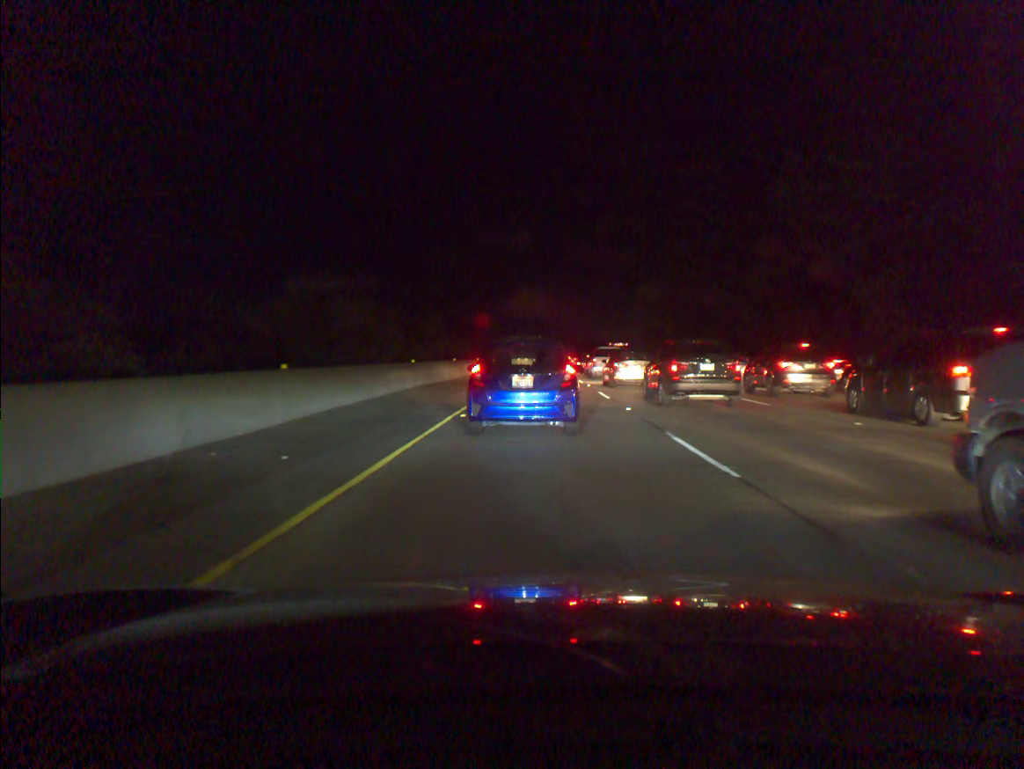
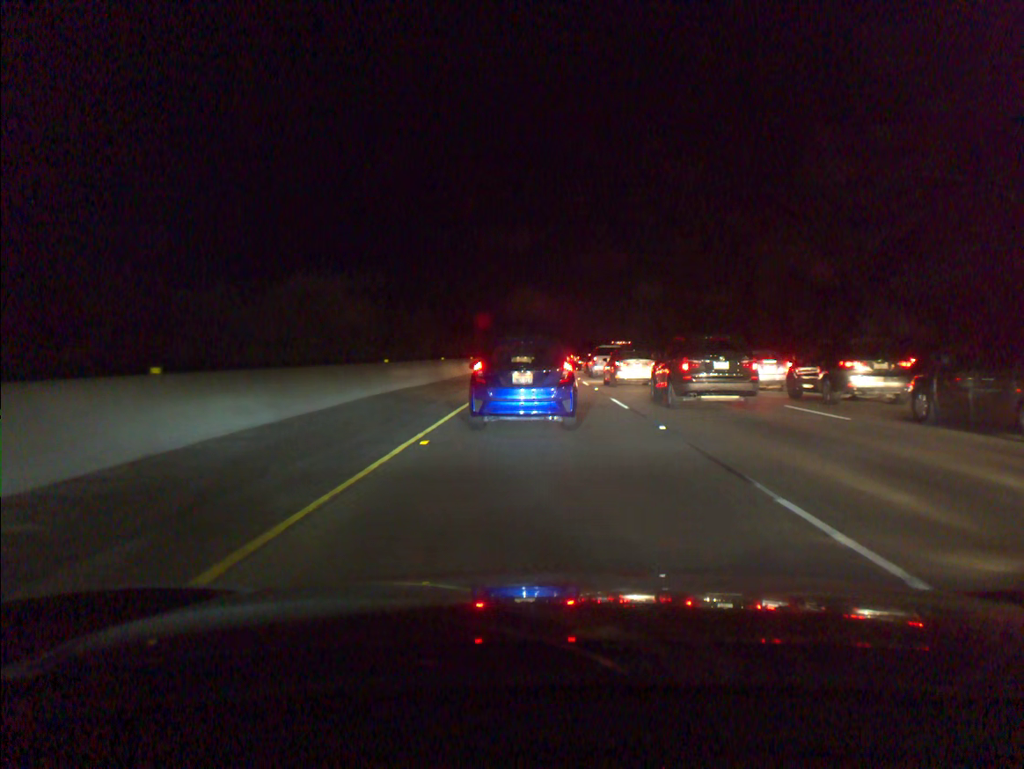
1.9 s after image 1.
(0.0, +5.2) m; 0°
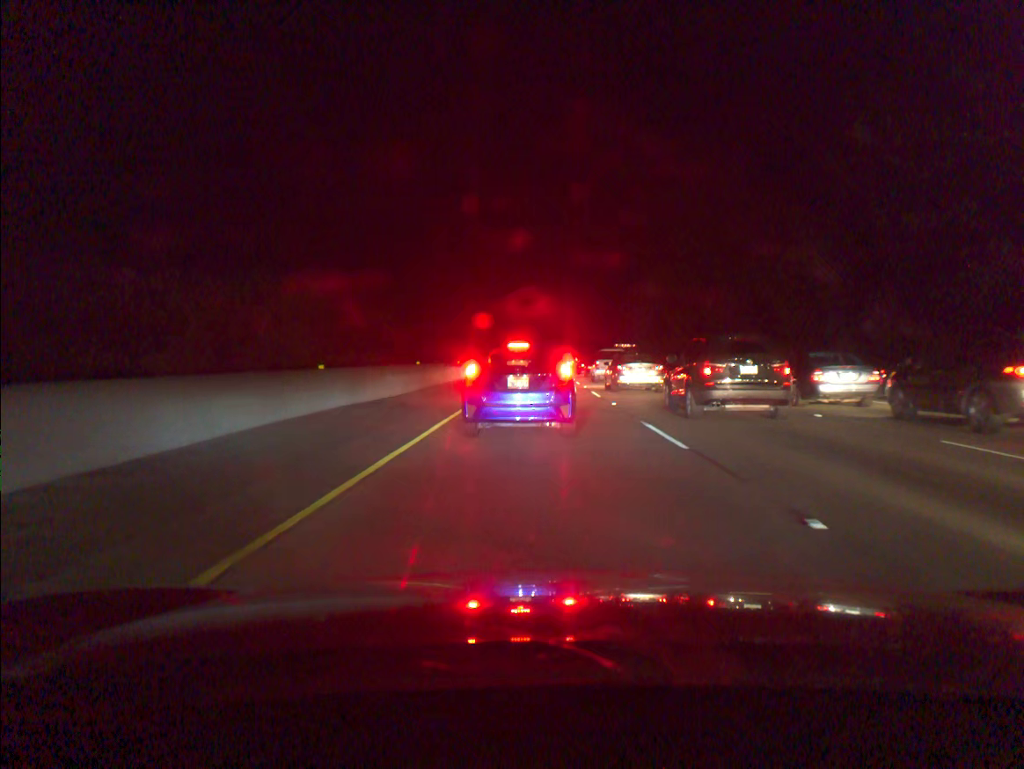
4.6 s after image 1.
(0.0, +7.2) m; 0°
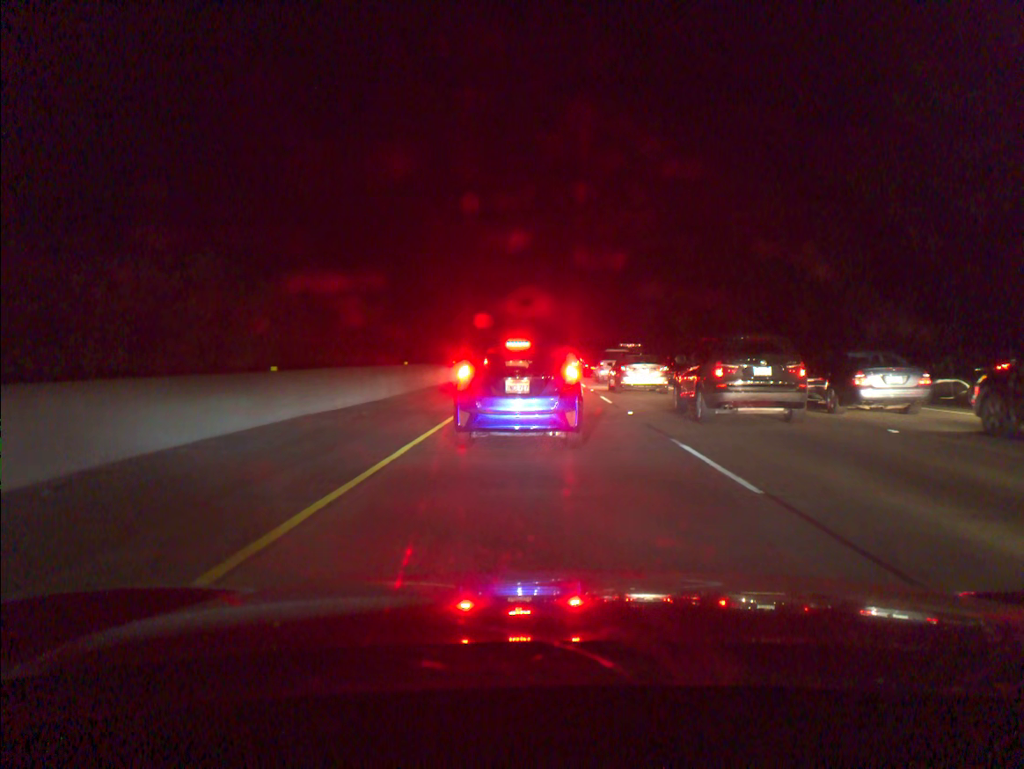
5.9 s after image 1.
(0.0, +3.3) m; +1°
